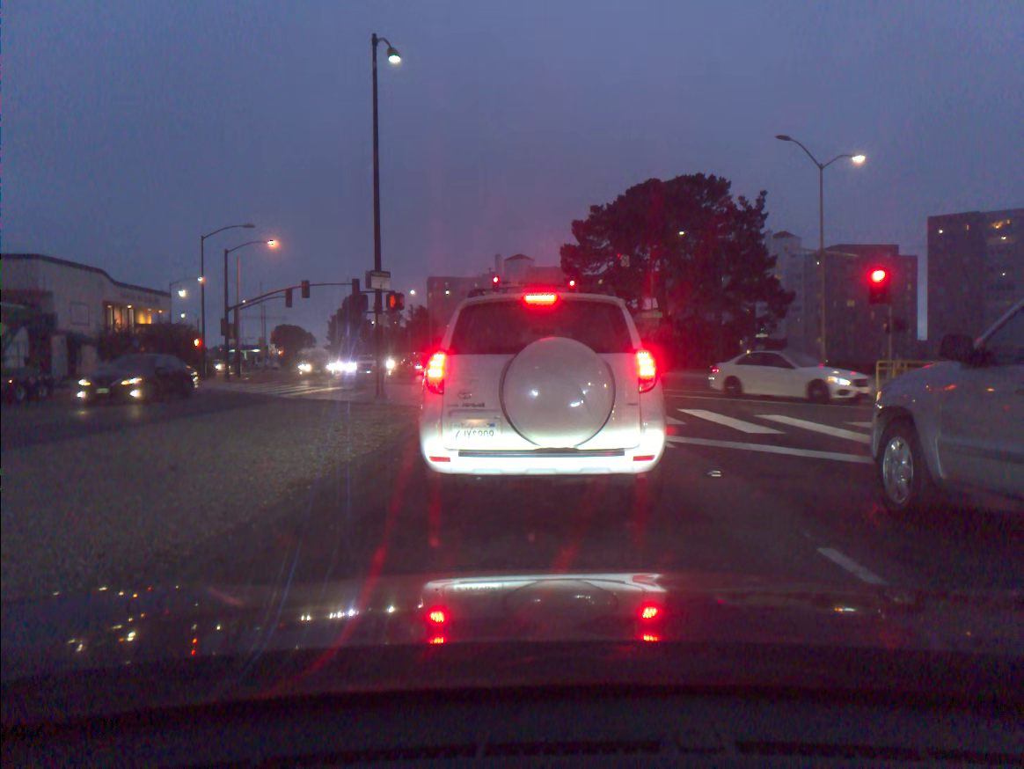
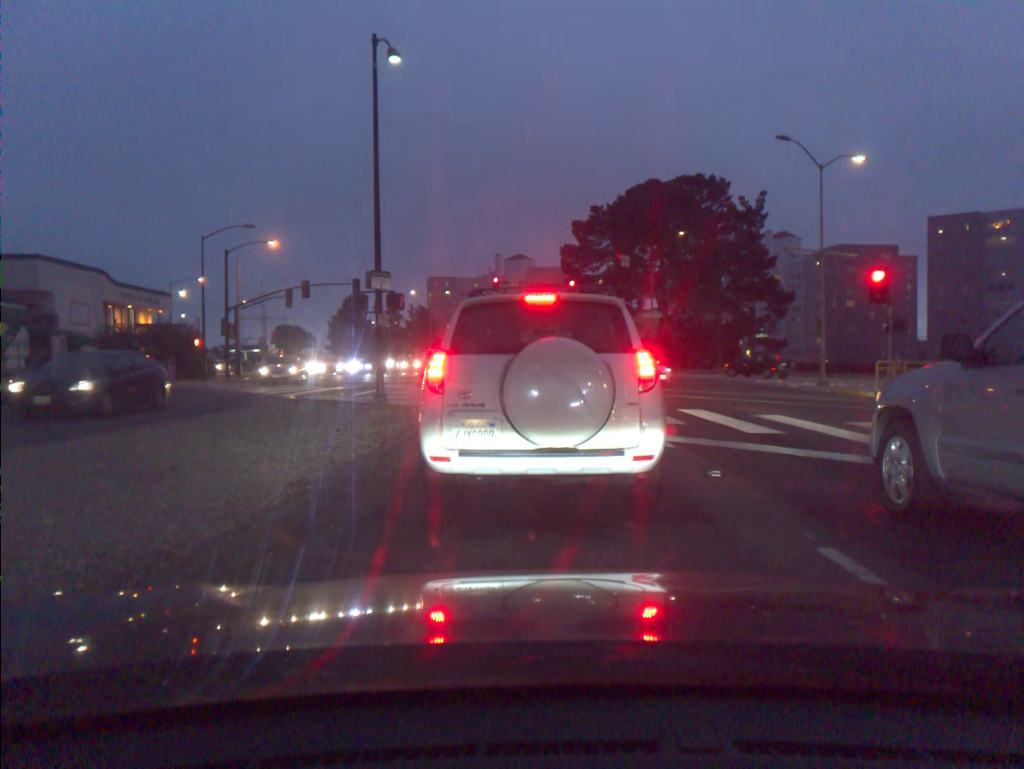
(0.0, +0.1) m; 0°
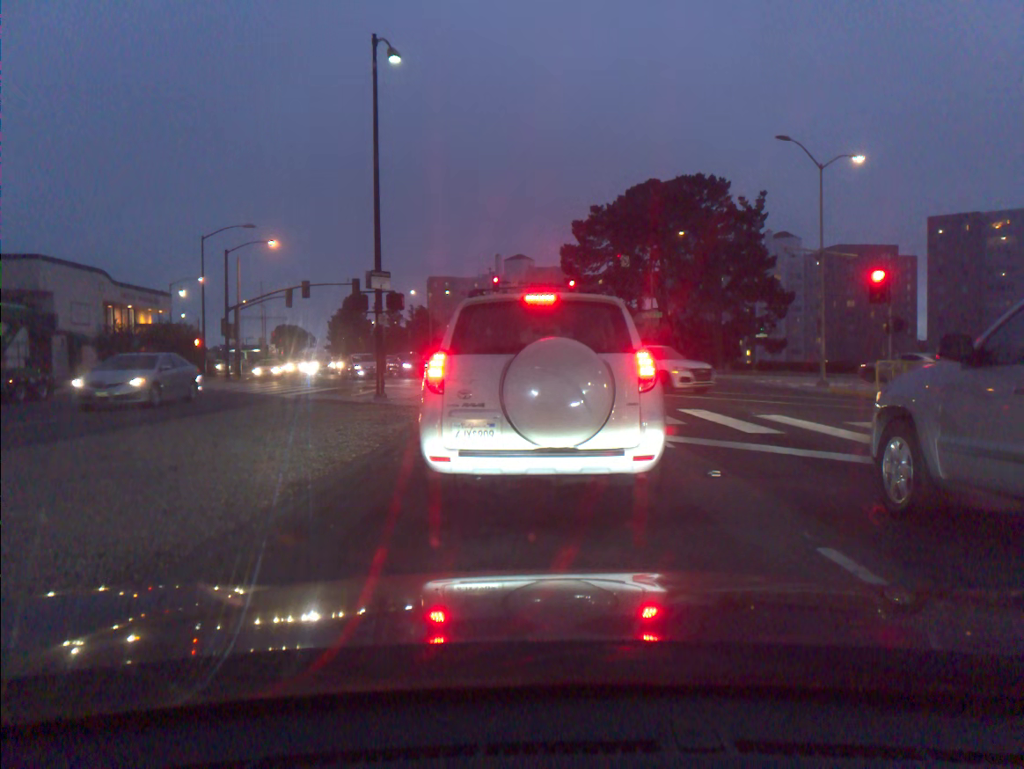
(0.0, 0.0) m; 0°
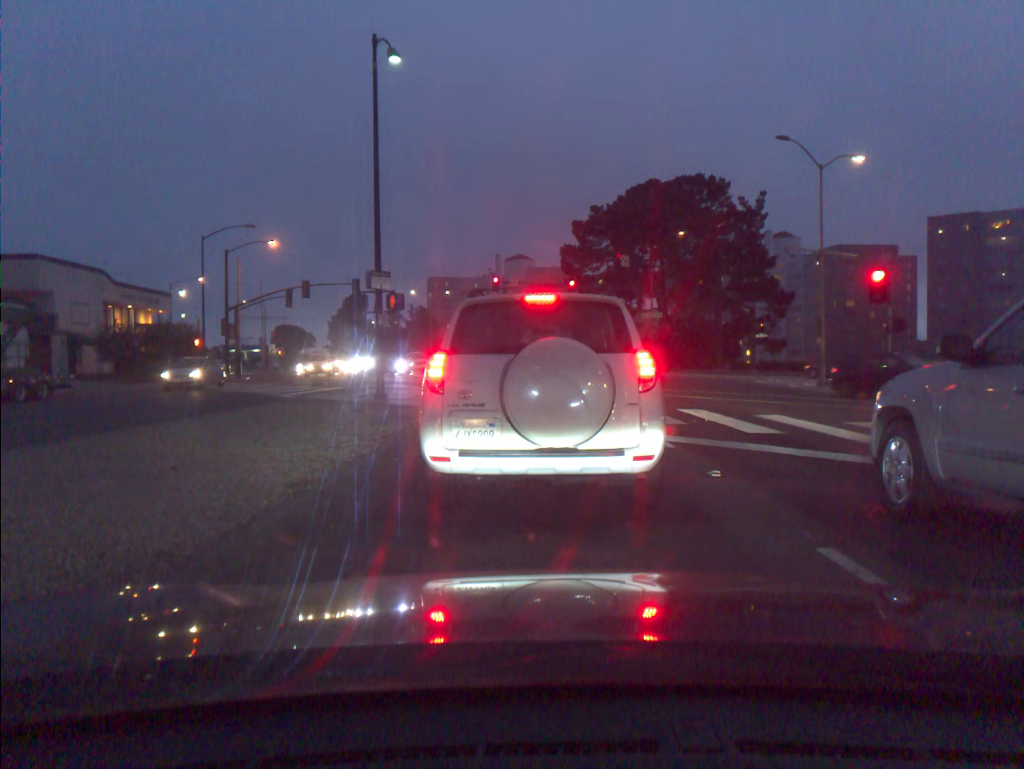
(0.0, 0.0) m; 0°
